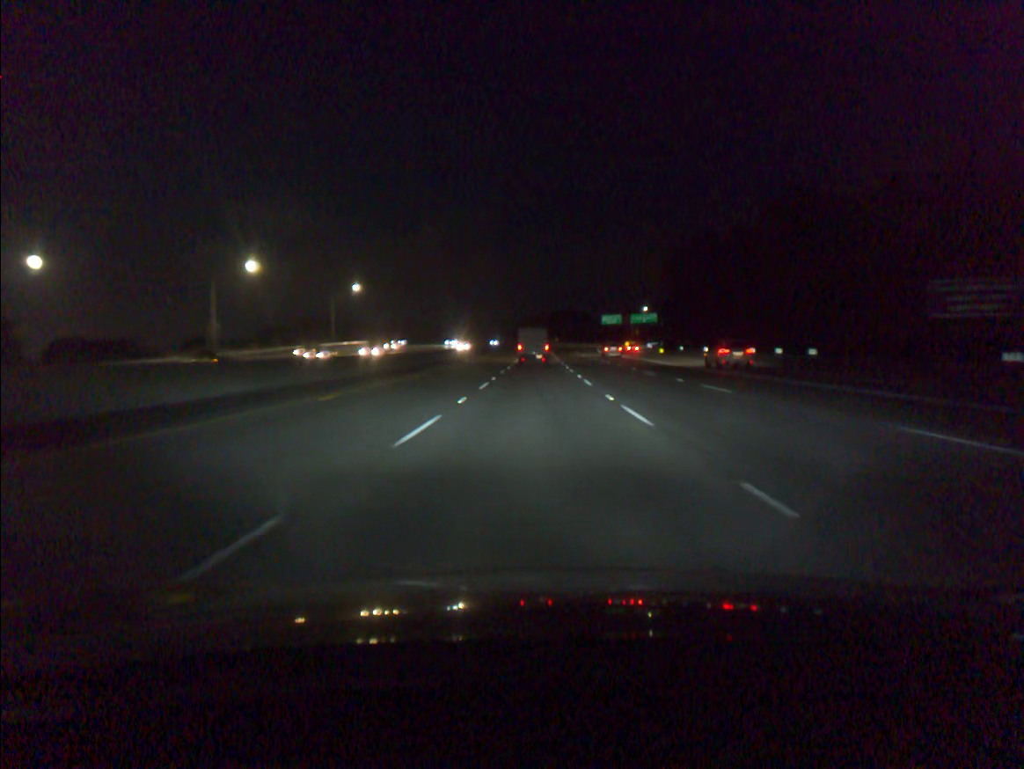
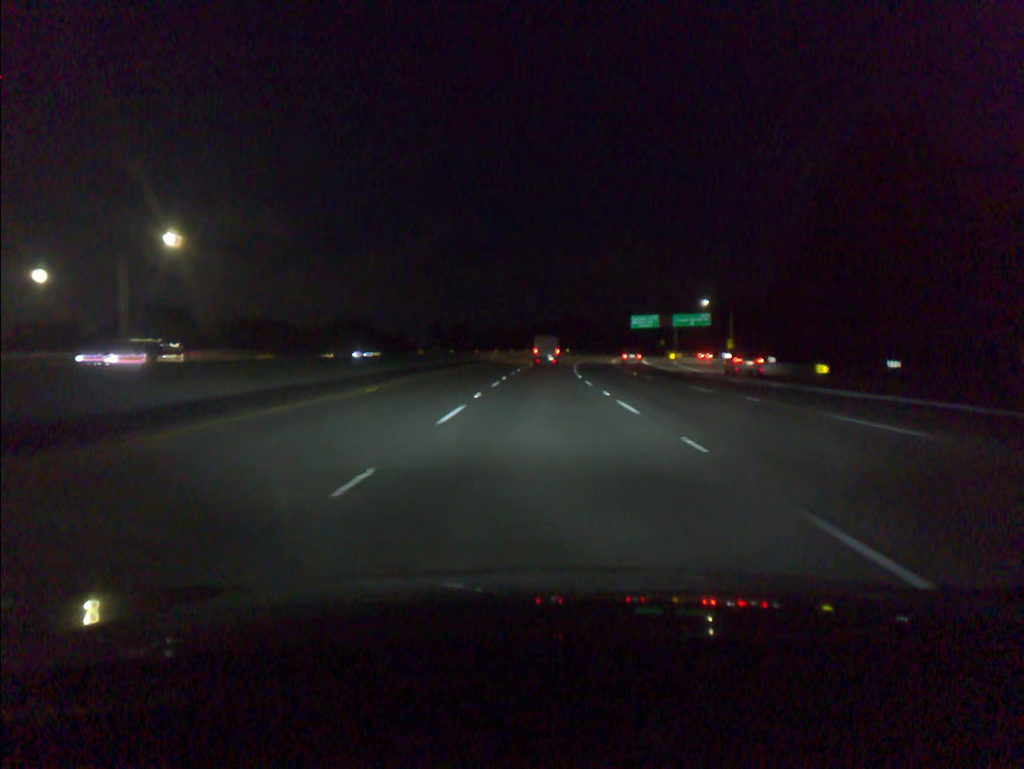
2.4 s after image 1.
(-0.2, +68.2) m; 0°
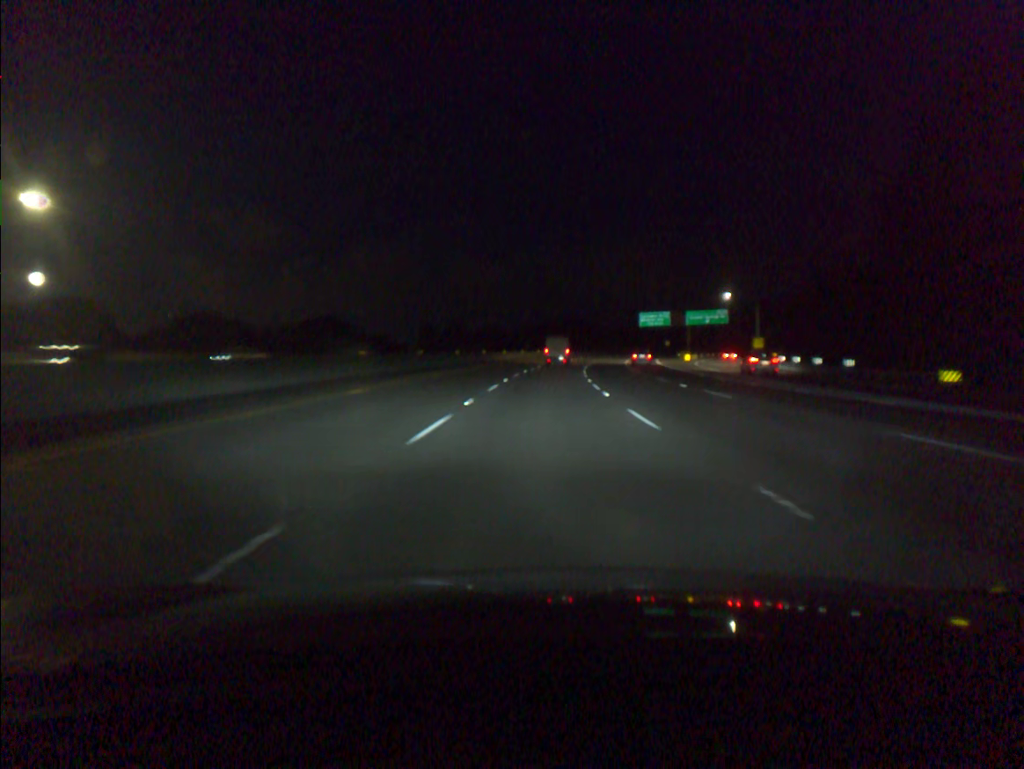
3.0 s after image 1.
(0.0, +17.0) m; 0°
